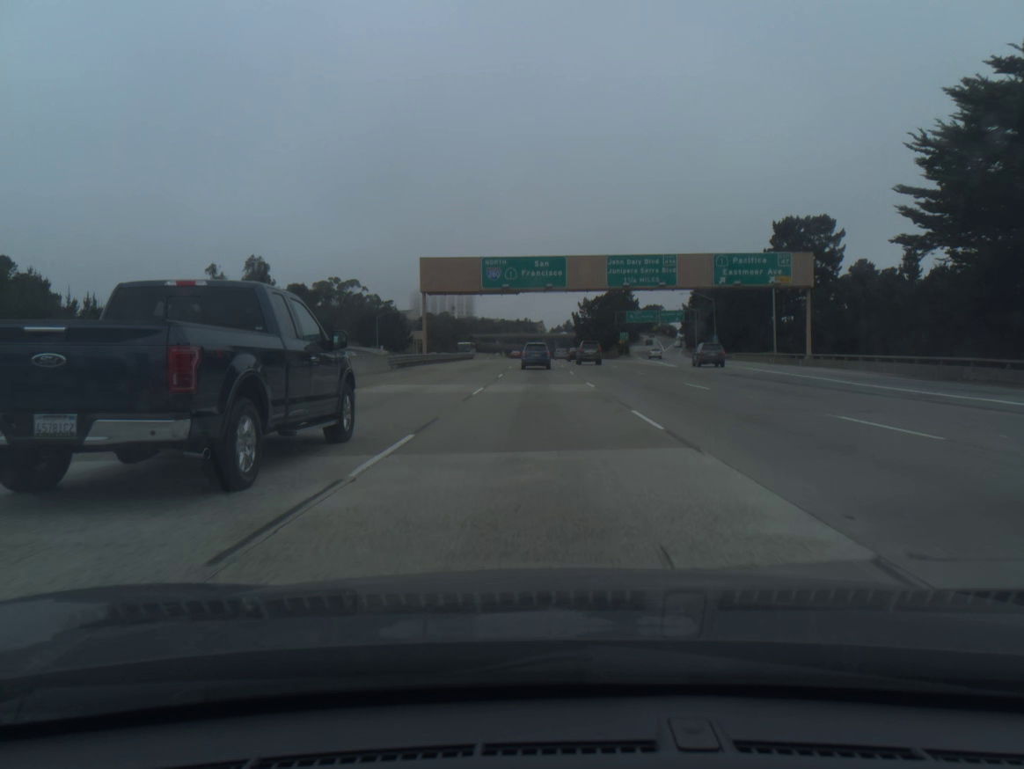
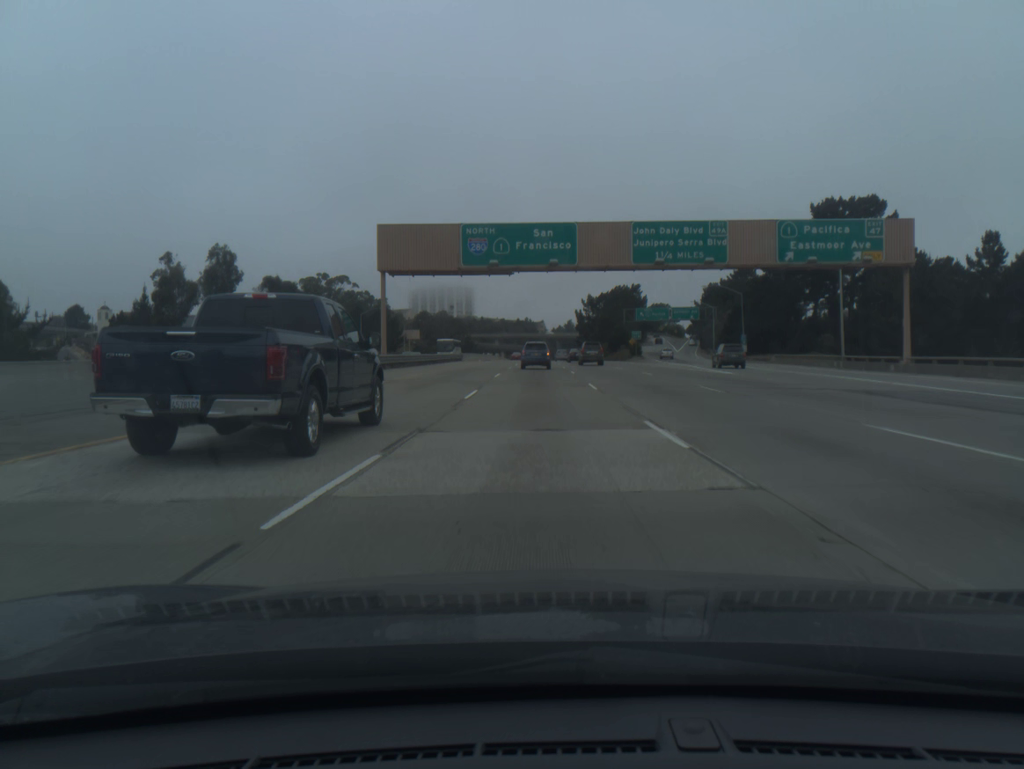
(0.0, +16.8) m; 0°
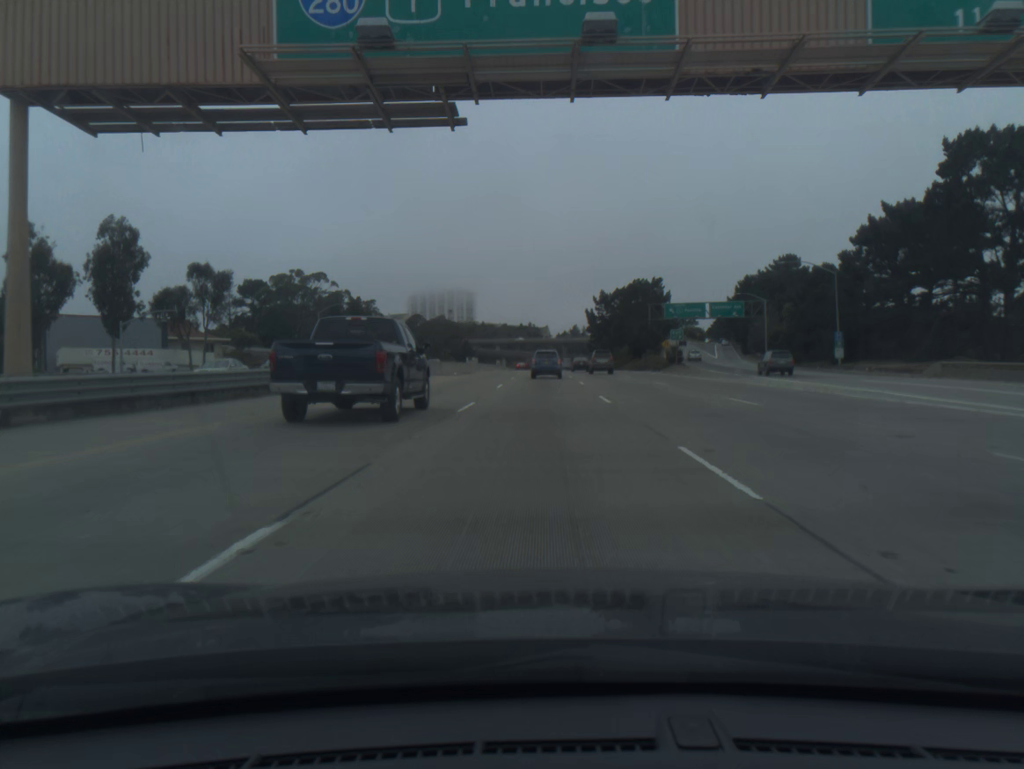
(-0.1, +32.7) m; 0°
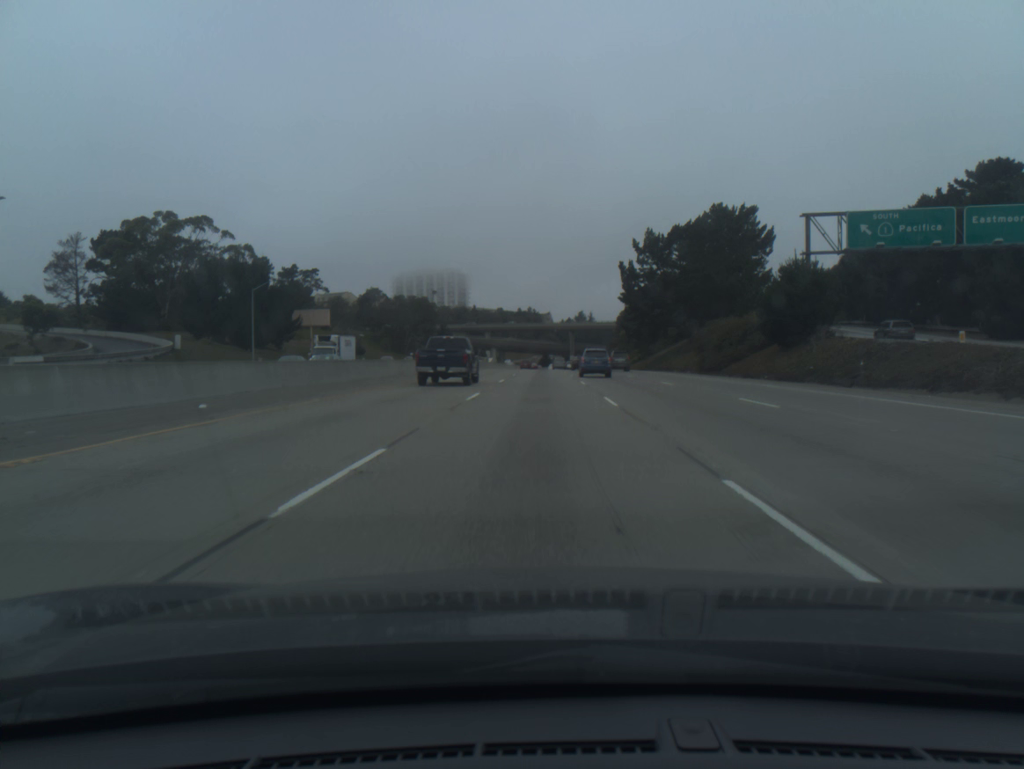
(+0.2, +78.1) m; 0°
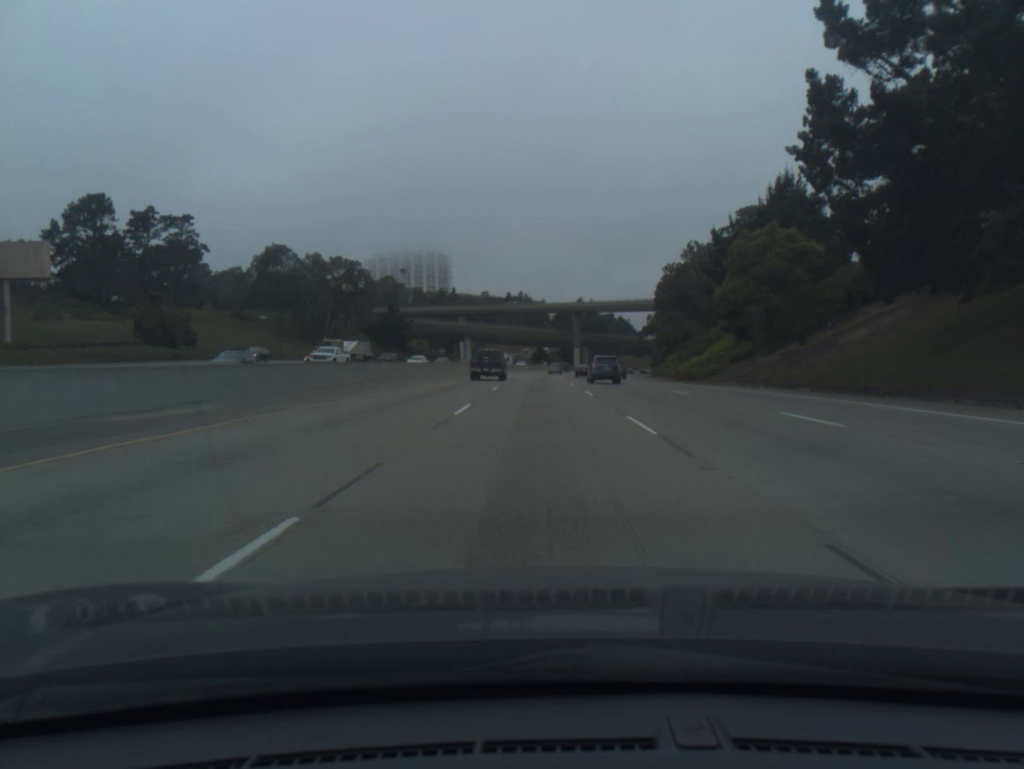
(+0.2, +76.9) m; 0°
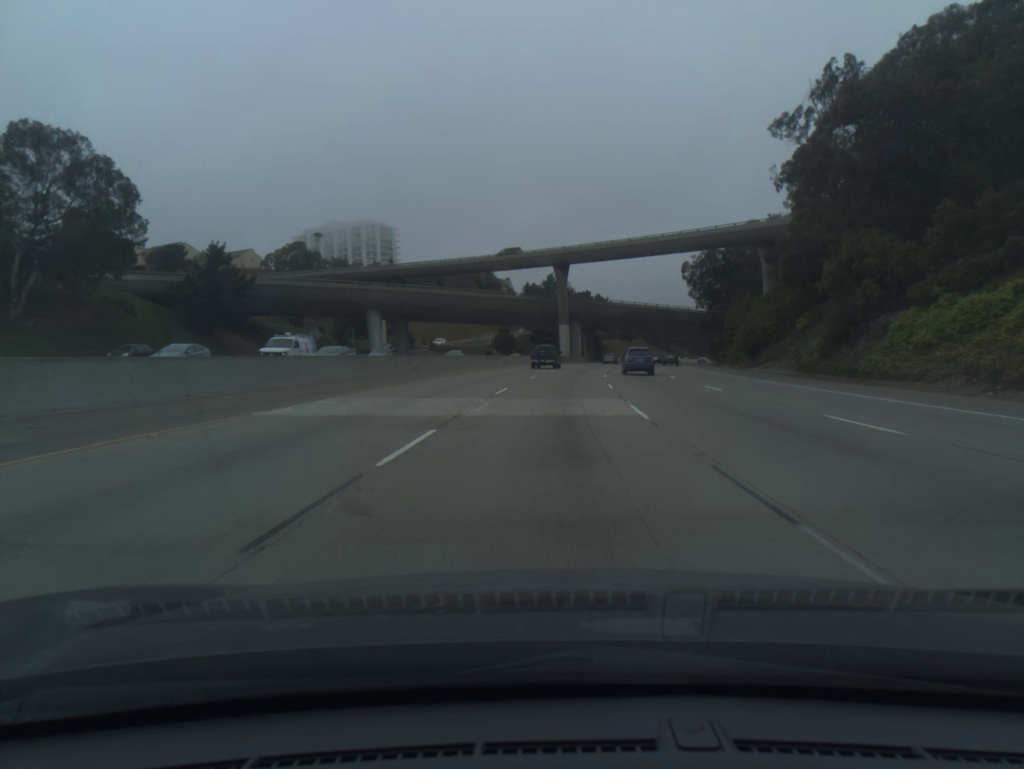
(+0.4, +80.9) m; +2°
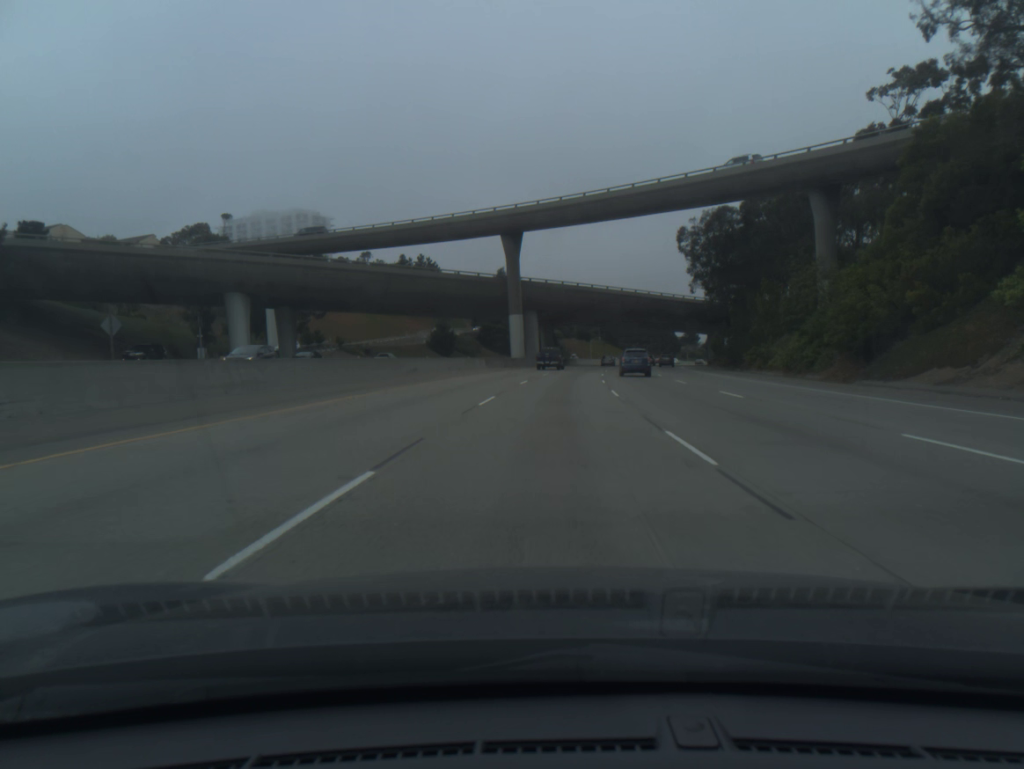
(+0.9, +33.5) m; +3°
